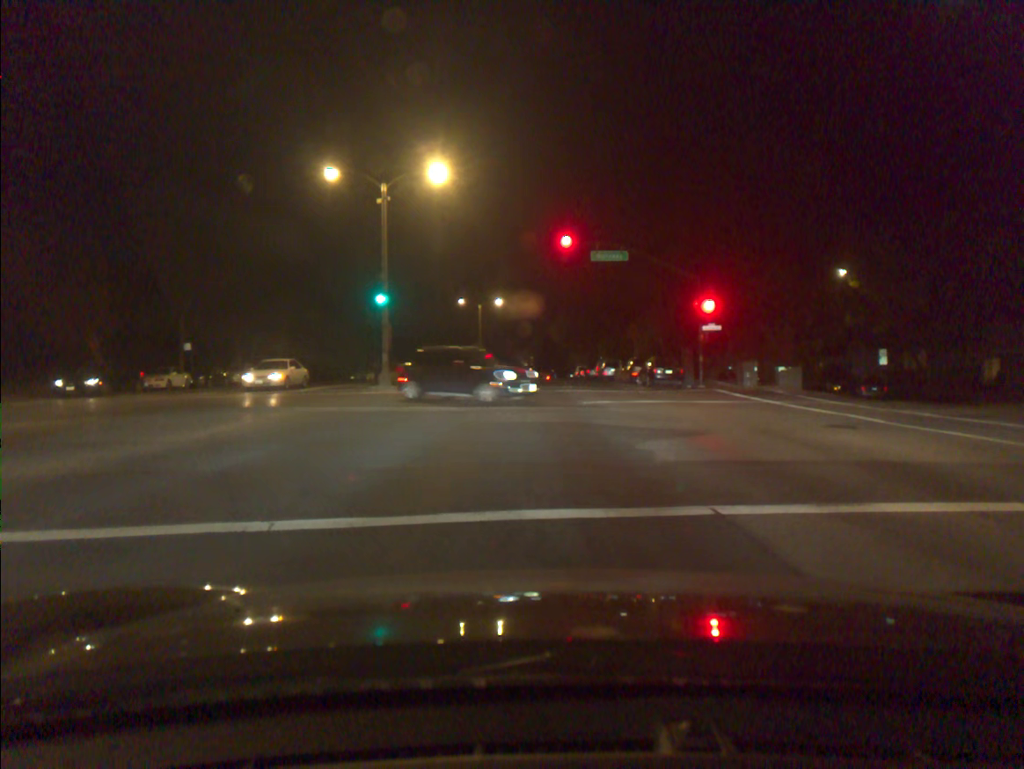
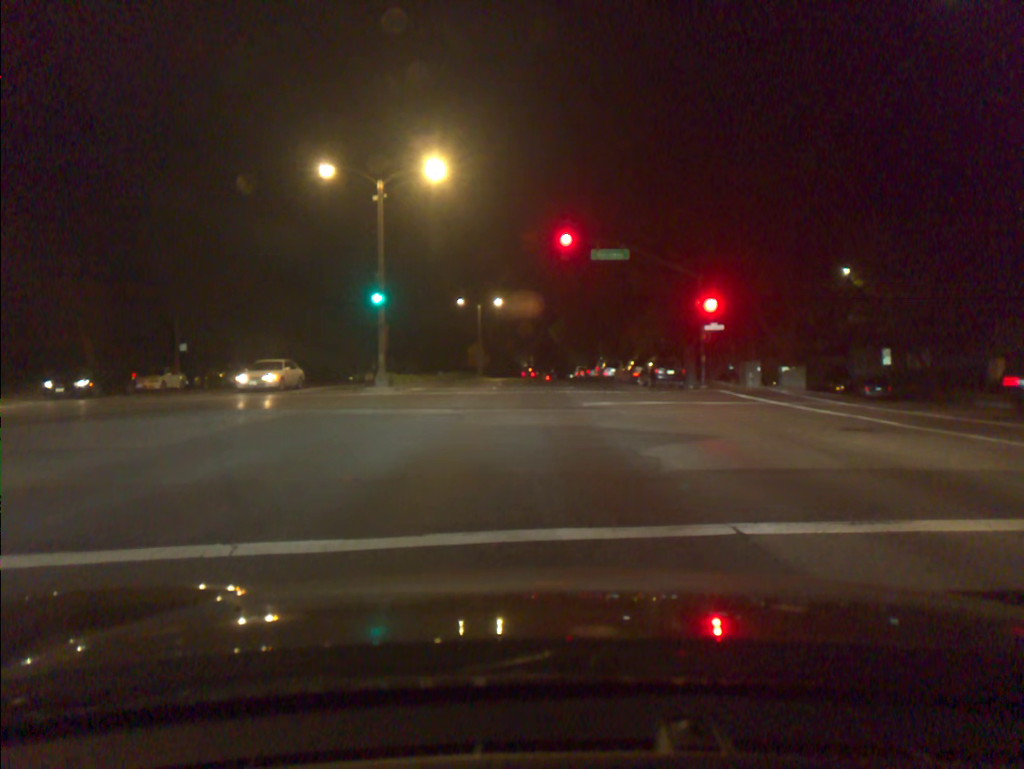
(0.0, +0.7) m; 0°
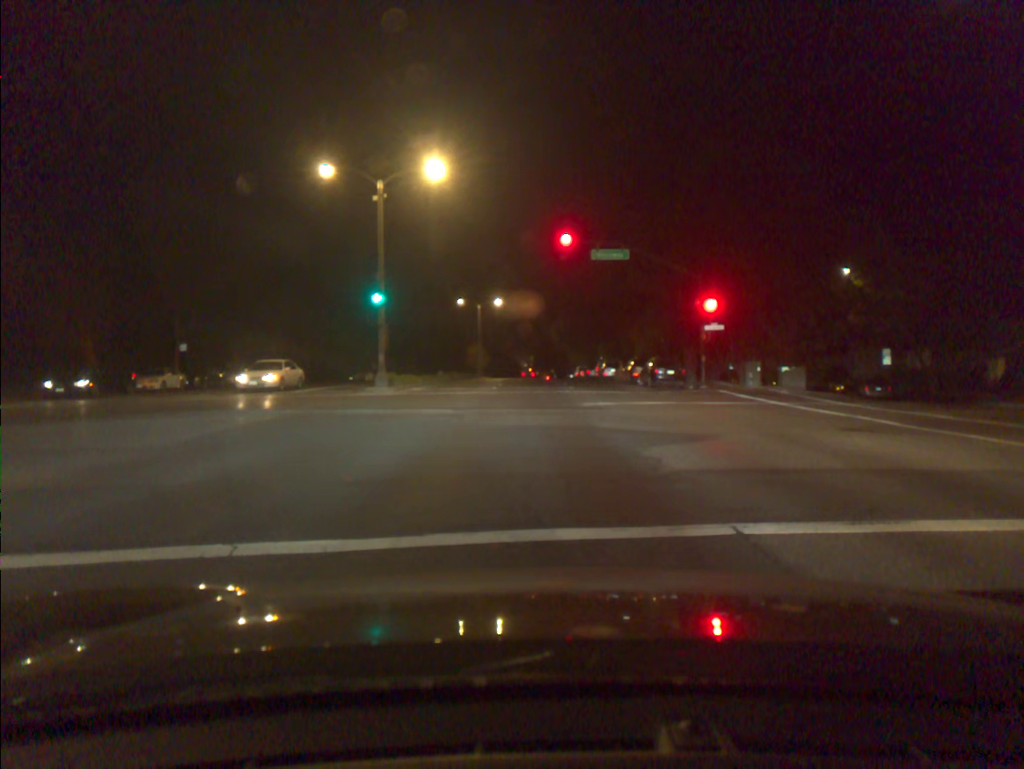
(0.0, 0.0) m; 0°
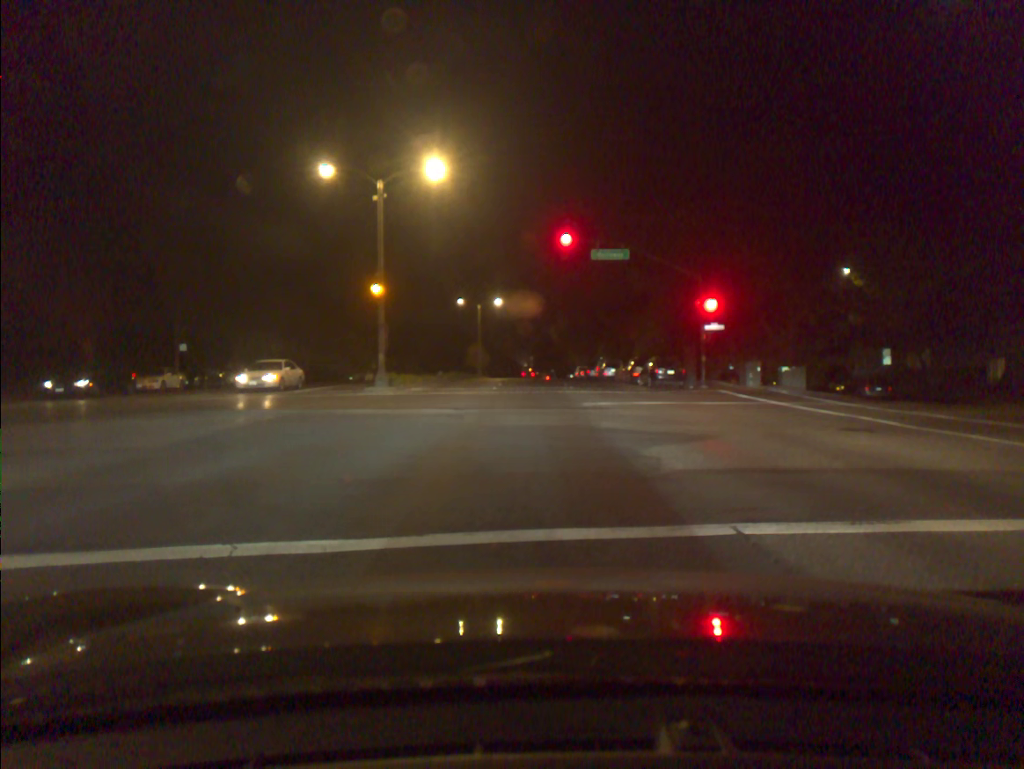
(0.0, 0.0) m; 0°
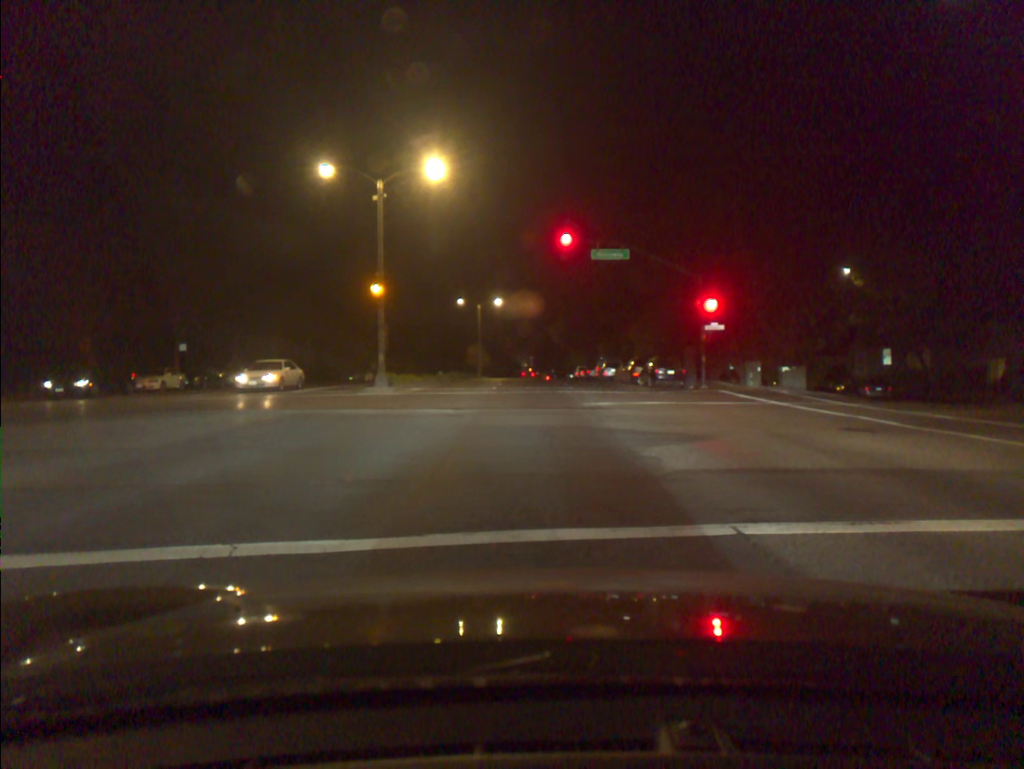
(0.0, 0.0) m; 0°
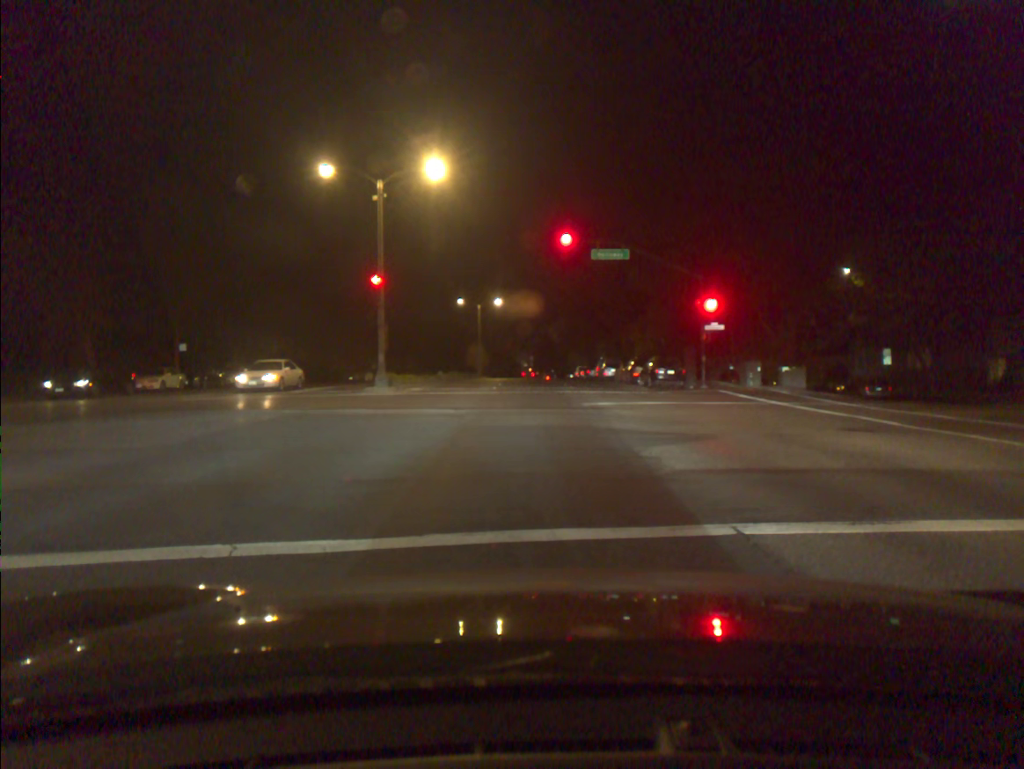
(0.0, 0.0) m; 0°
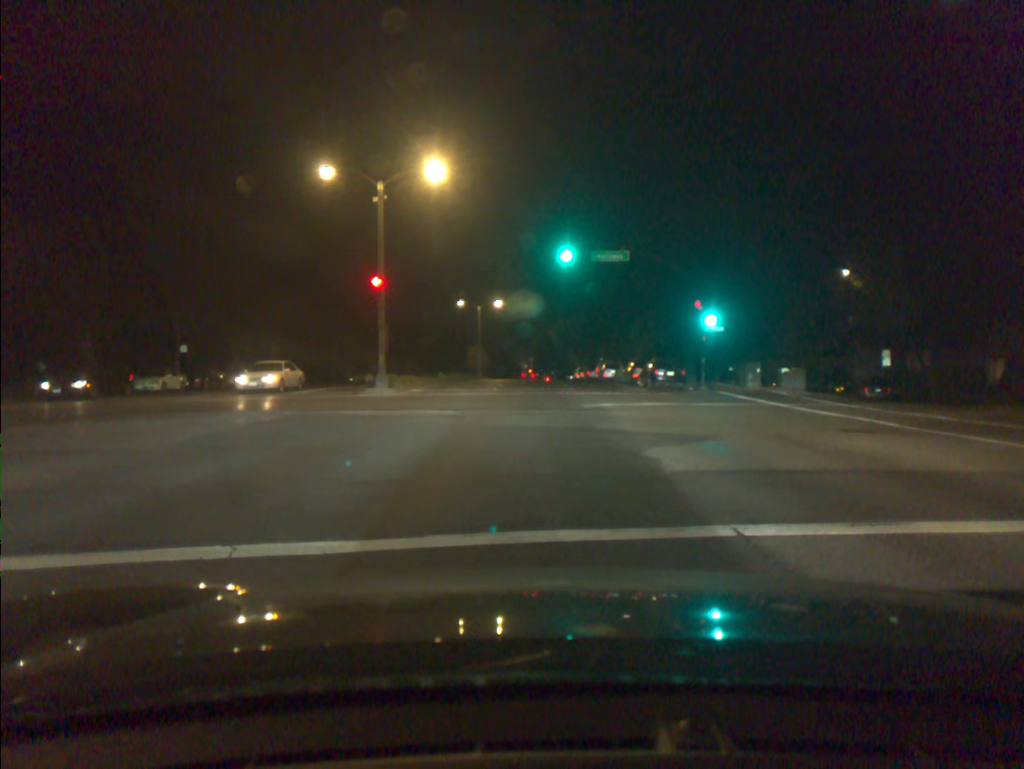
(0.0, 0.0) m; 0°
